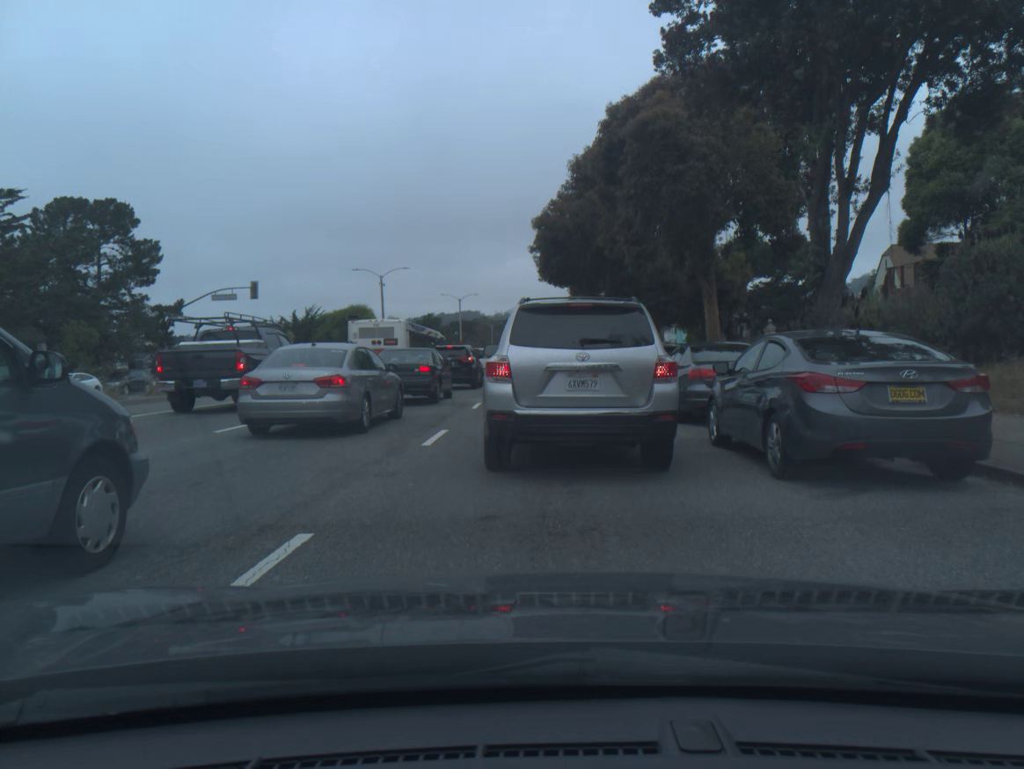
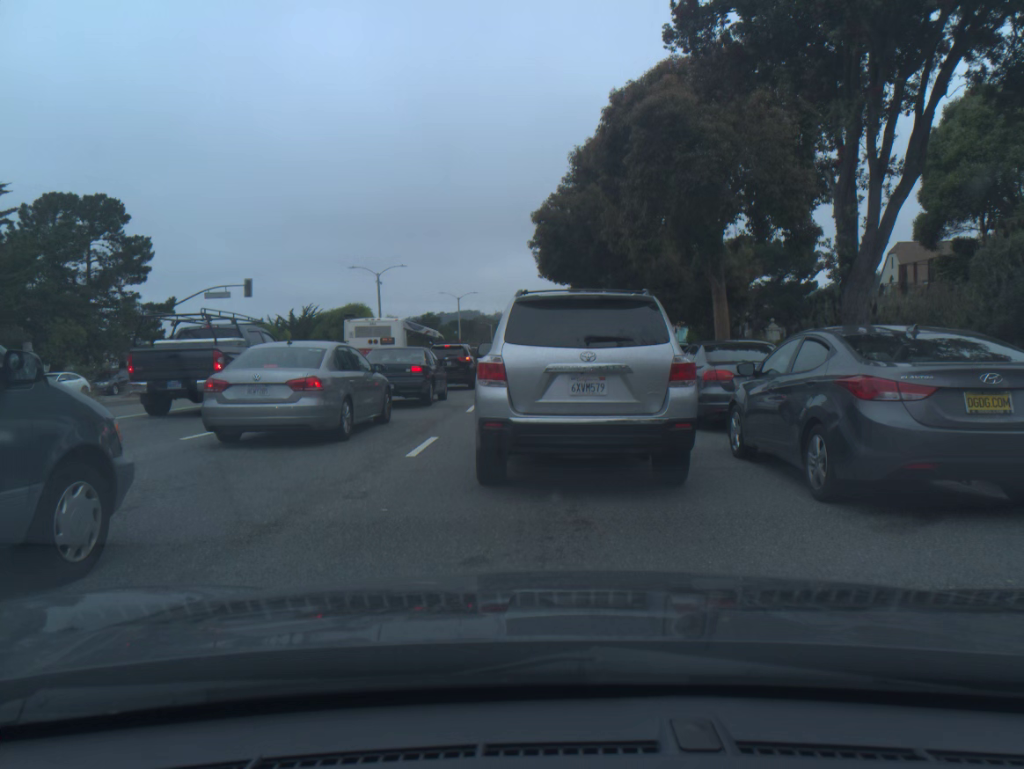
(0.0, +1.2) m; 0°
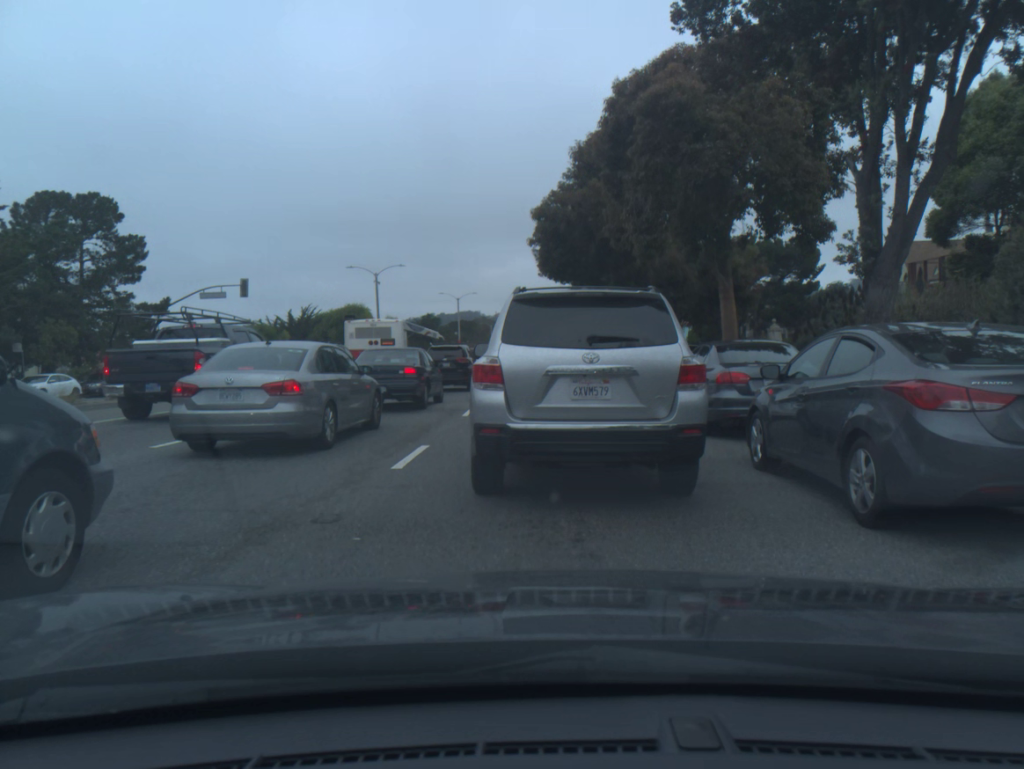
(0.0, +0.9) m; 0°
